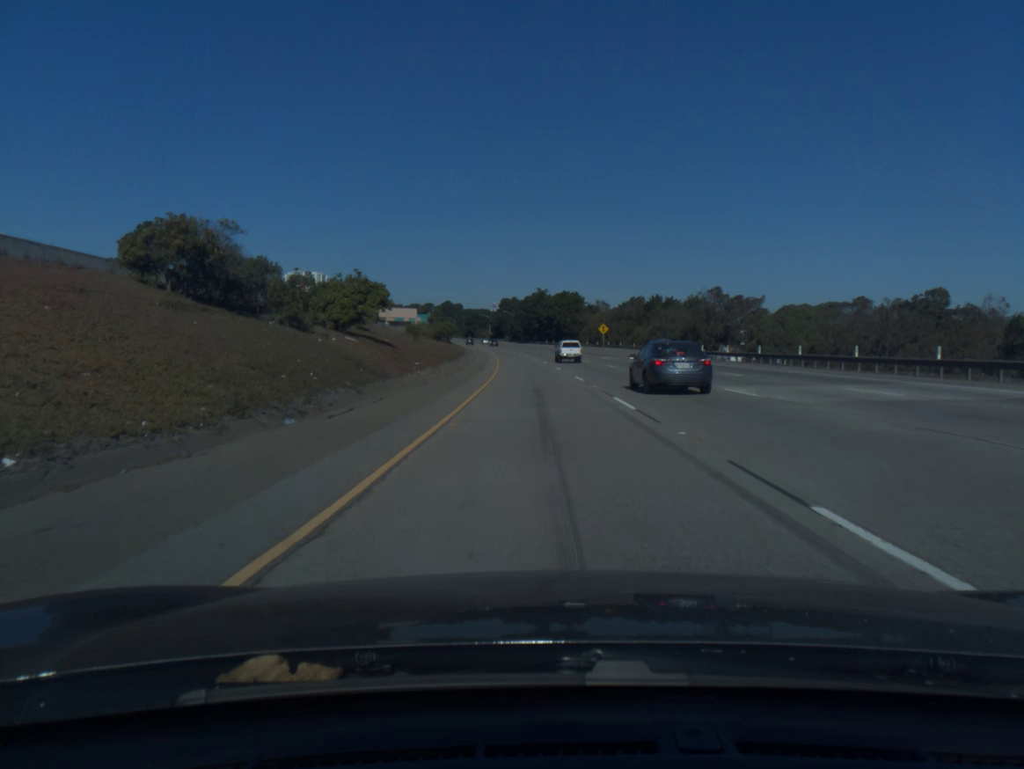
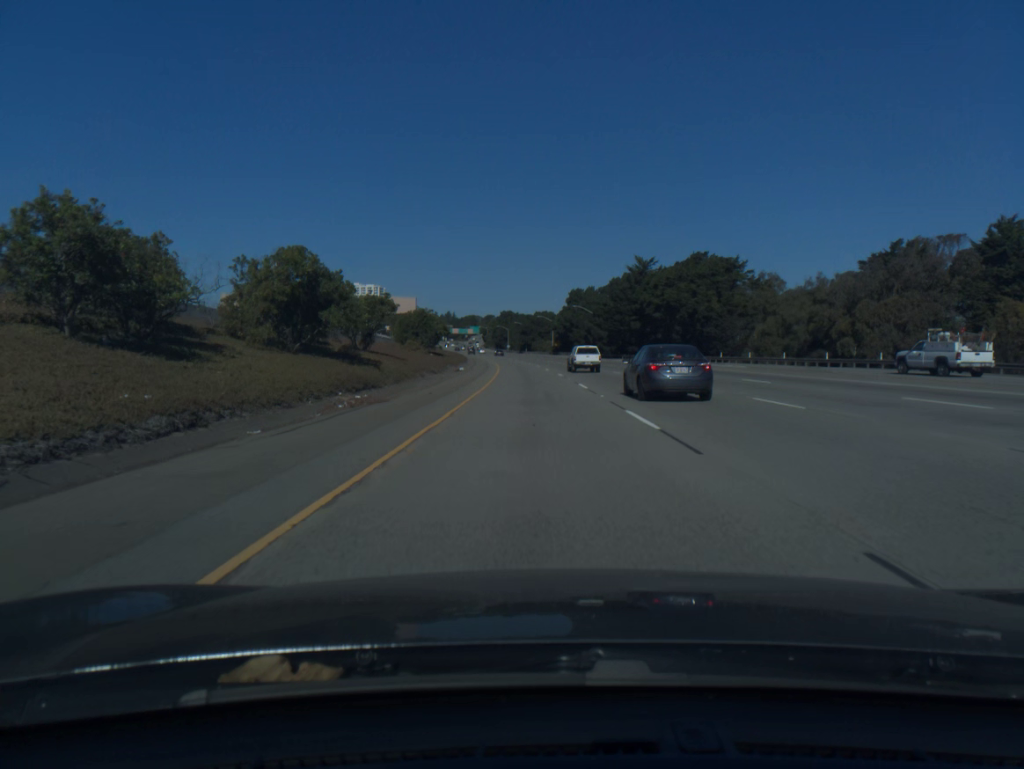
(-4.7, +105.1) m; -5°
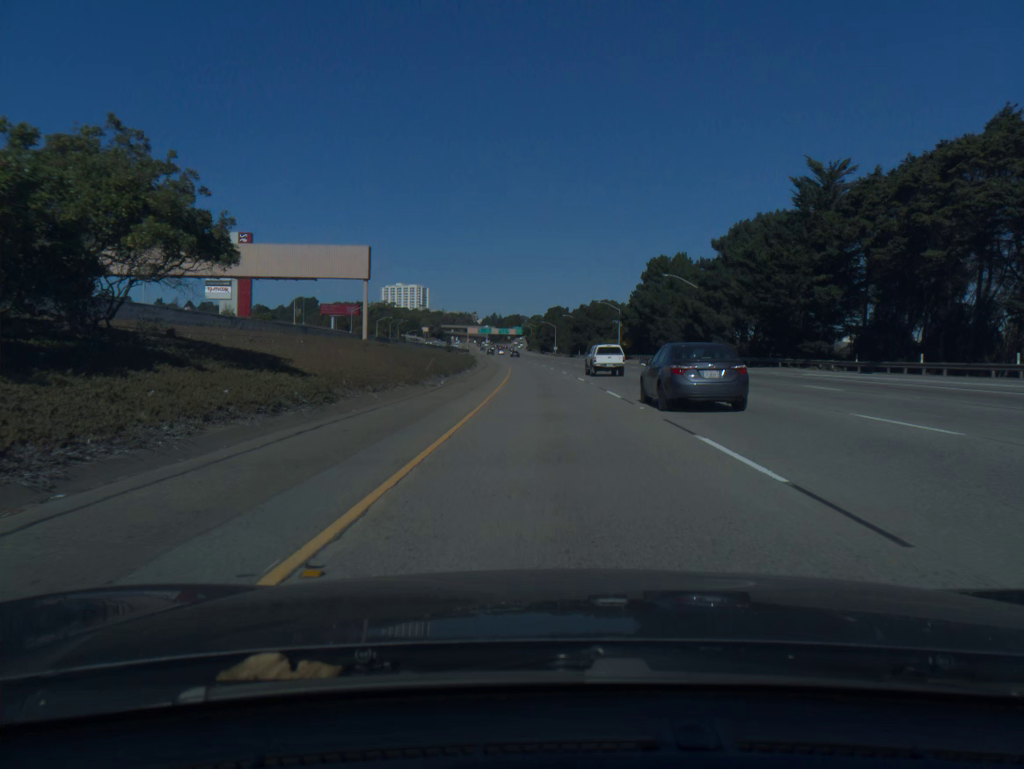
(-2.0, +63.6) m; -4°
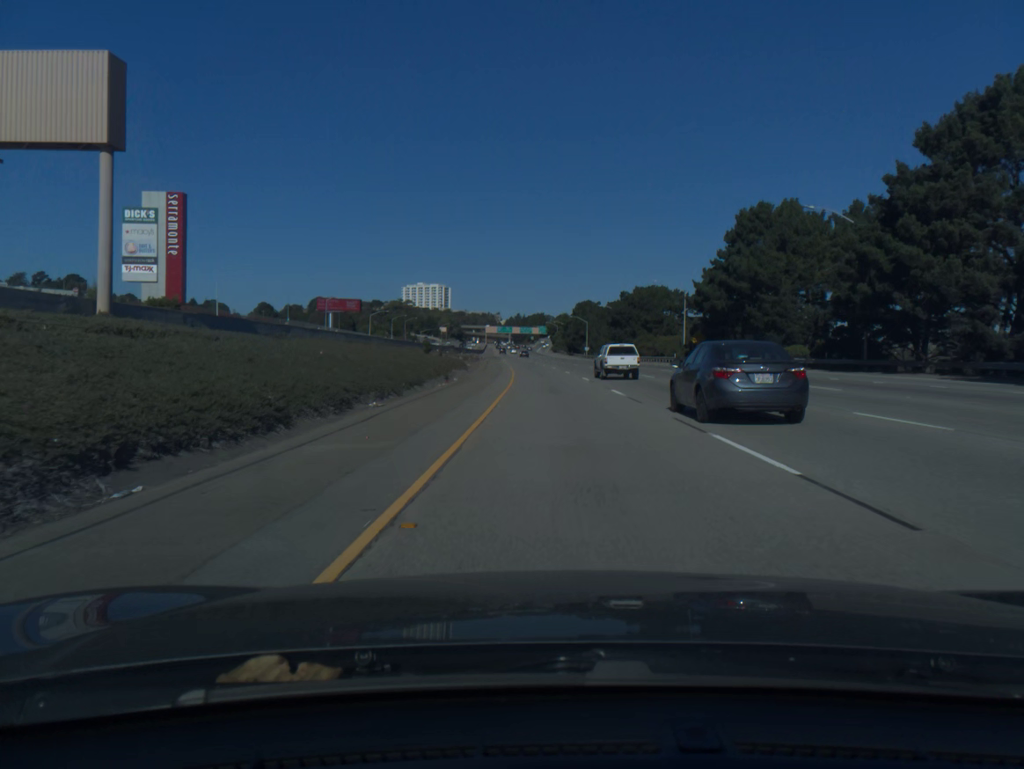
(-0.7, +42.6) m; -2°
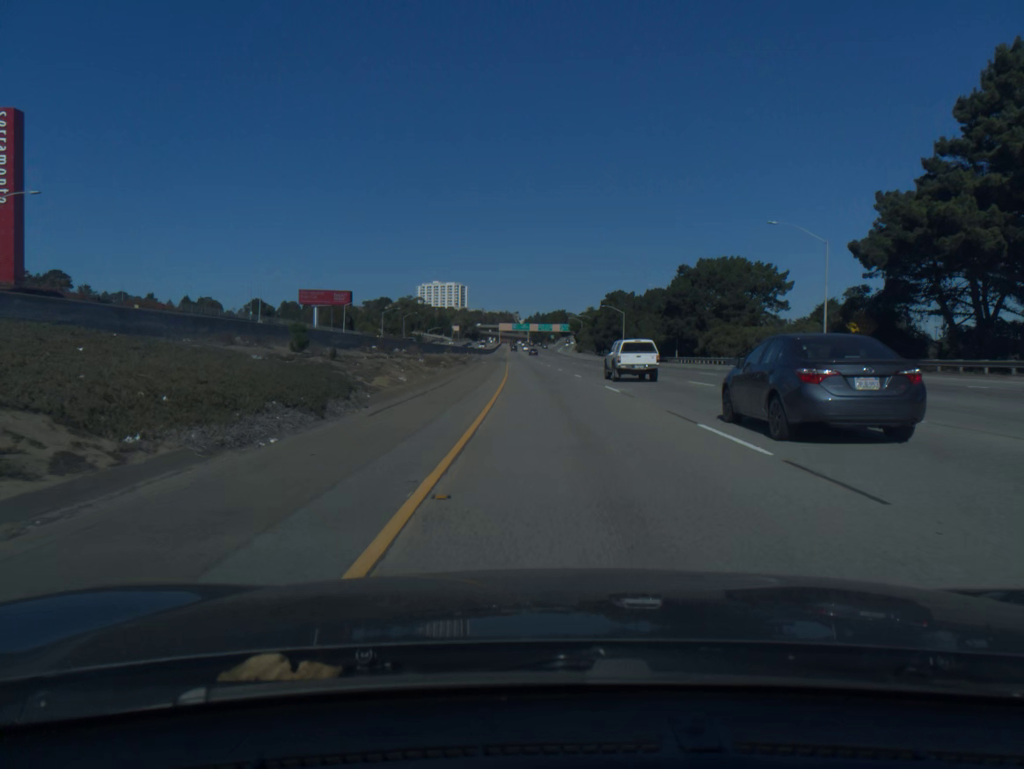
(-0.5, +42.7) m; -1°
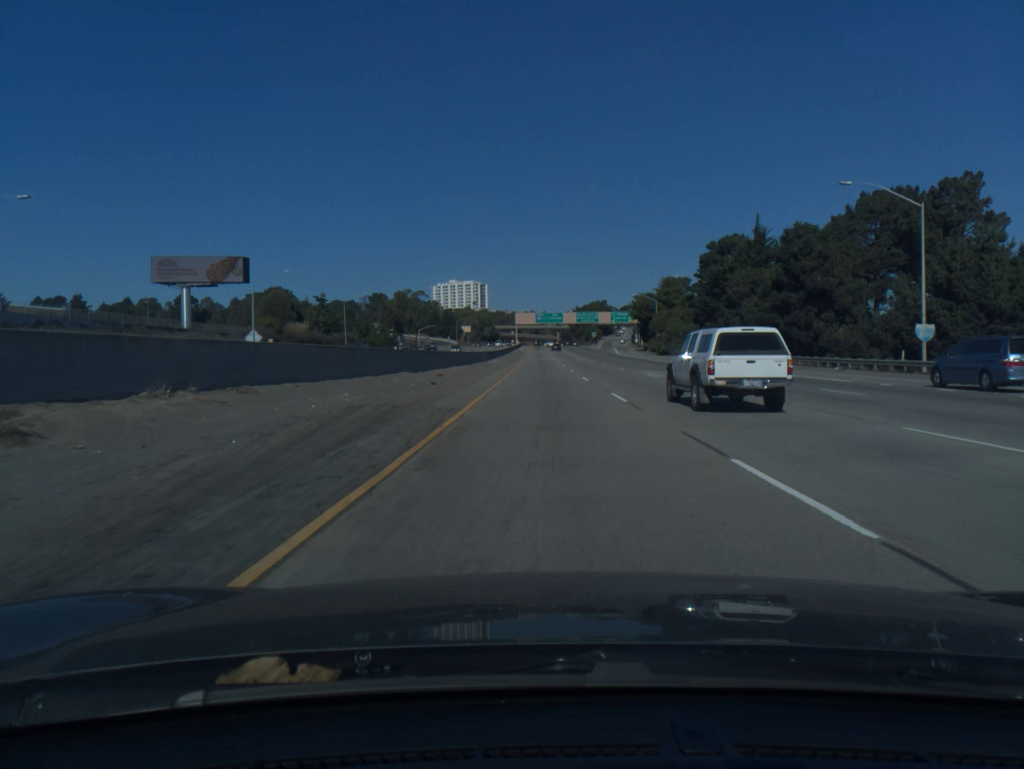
(-3.0, +106.1) m; -2°
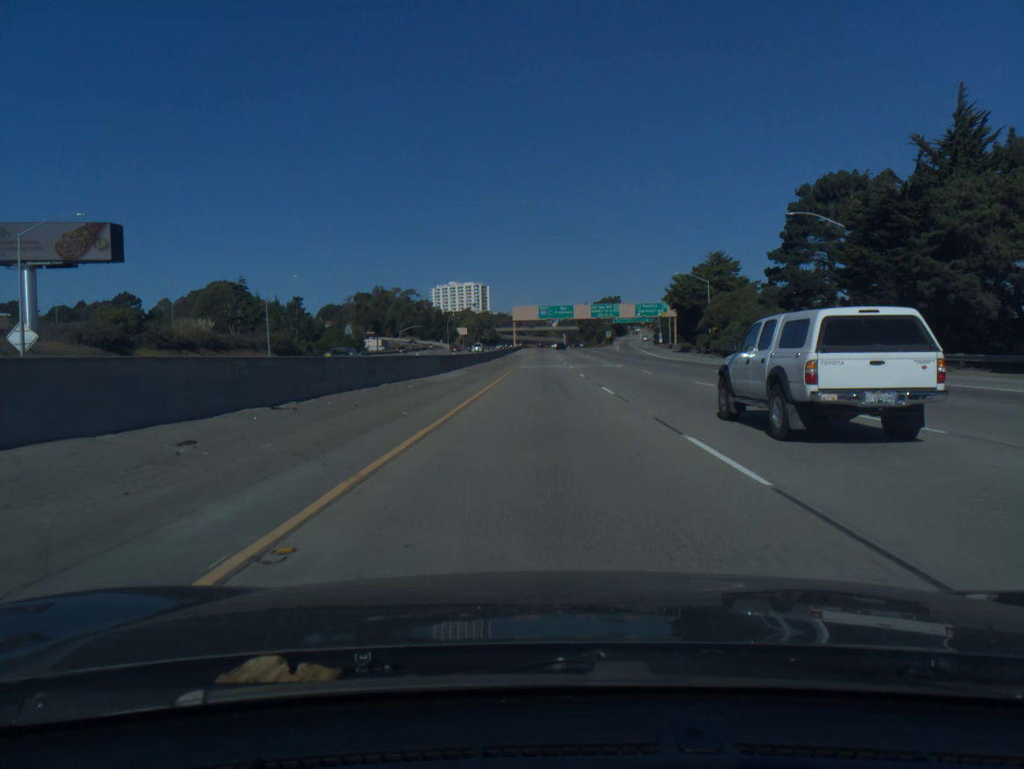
(0.0, +41.8) m; 0°
